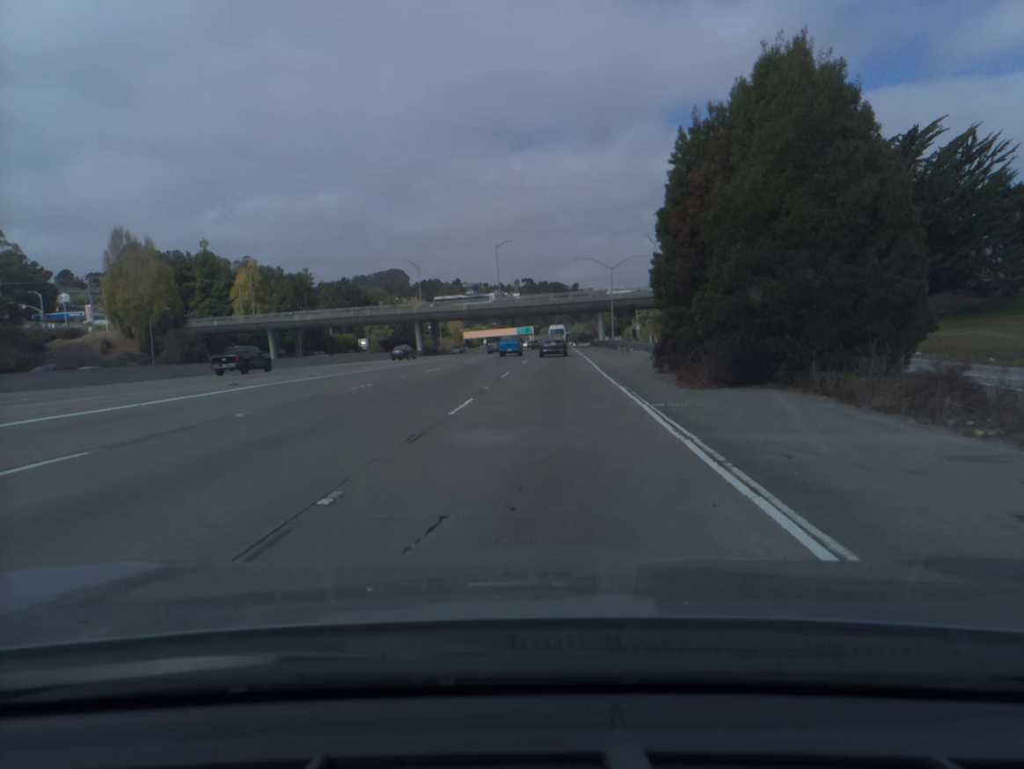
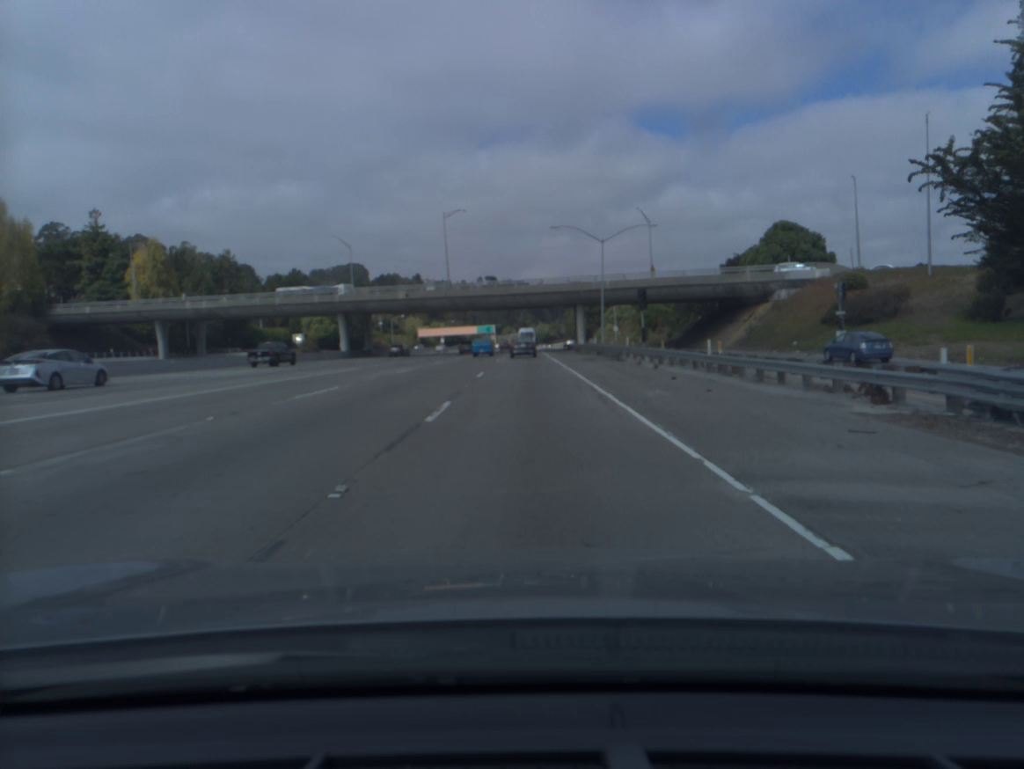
(+0.8, +28.9) m; +3°
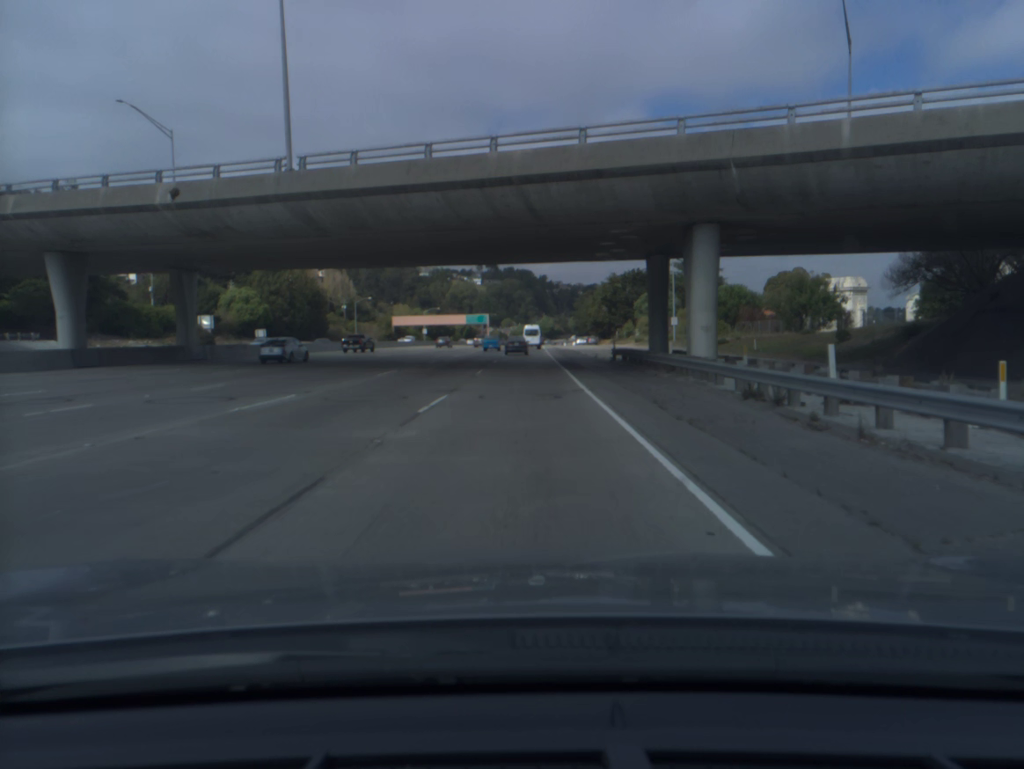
(+0.2, +60.3) m; 0°
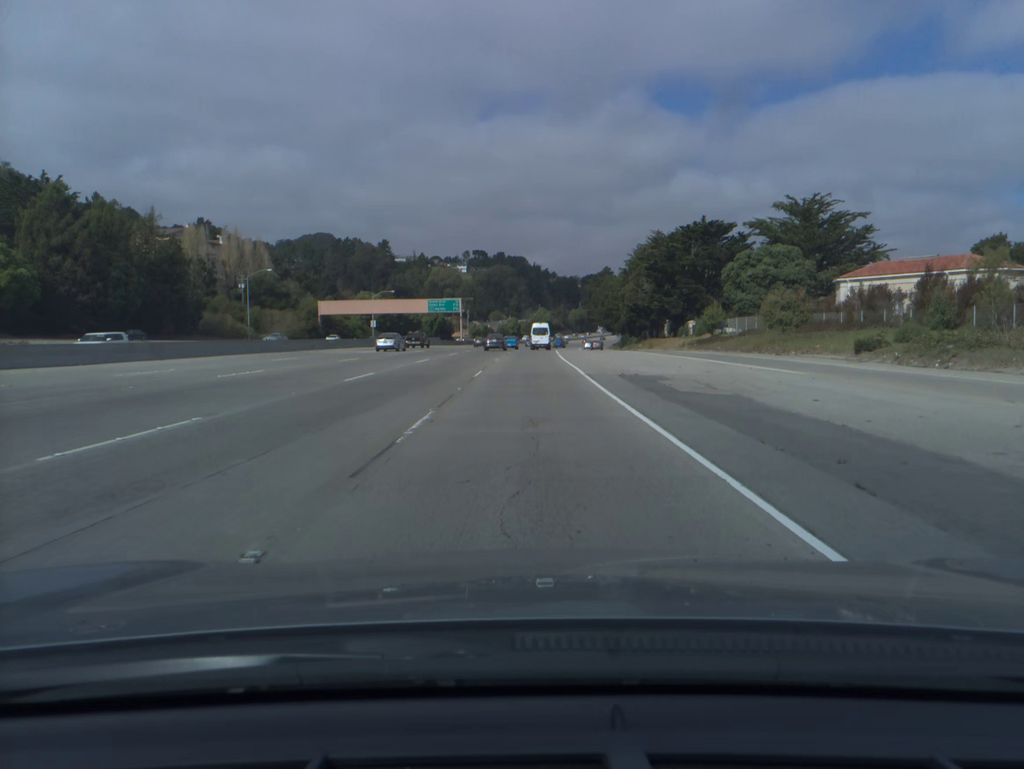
(+0.3, +77.9) m; +1°
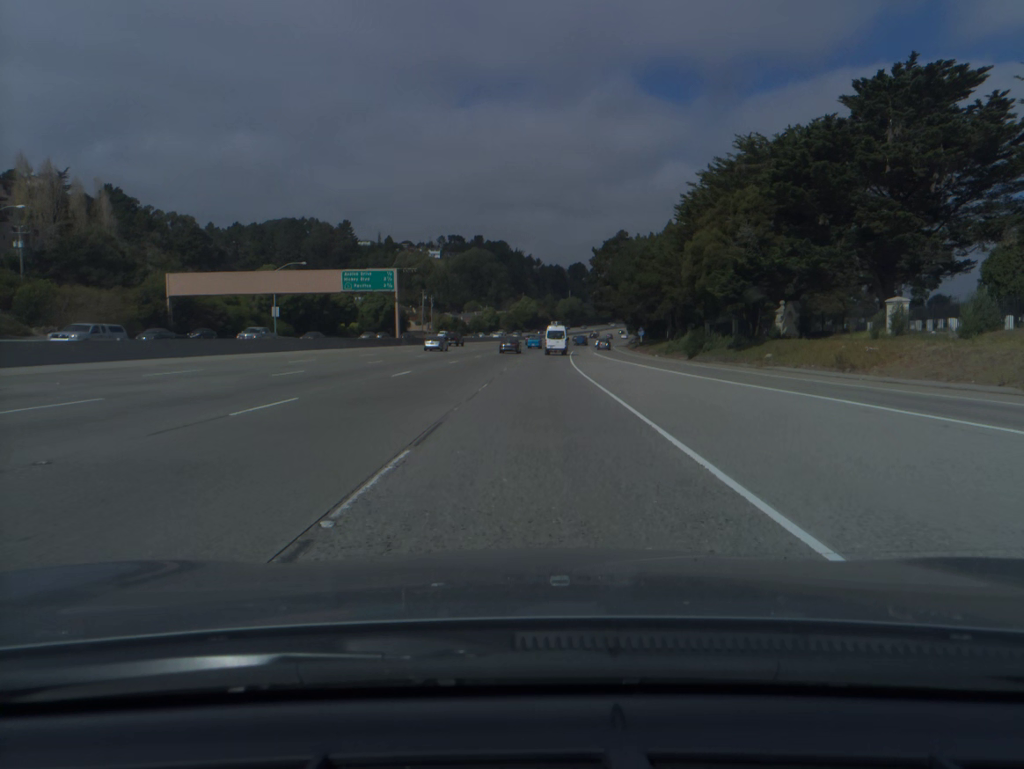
(+0.5, +62.9) m; +1°
